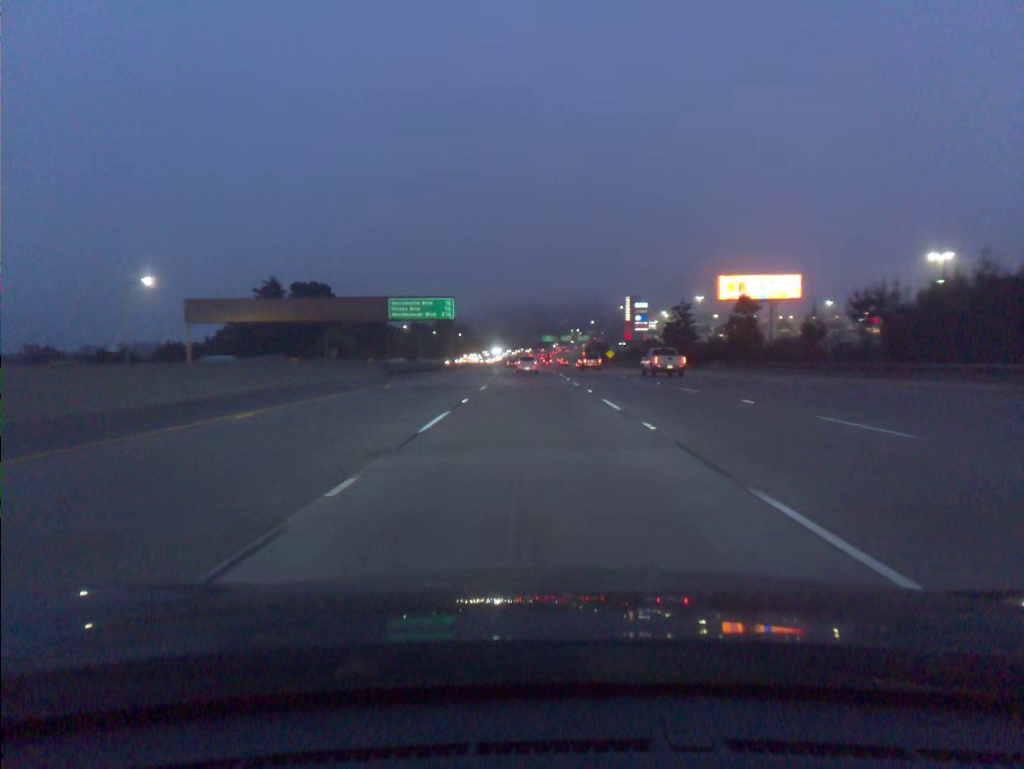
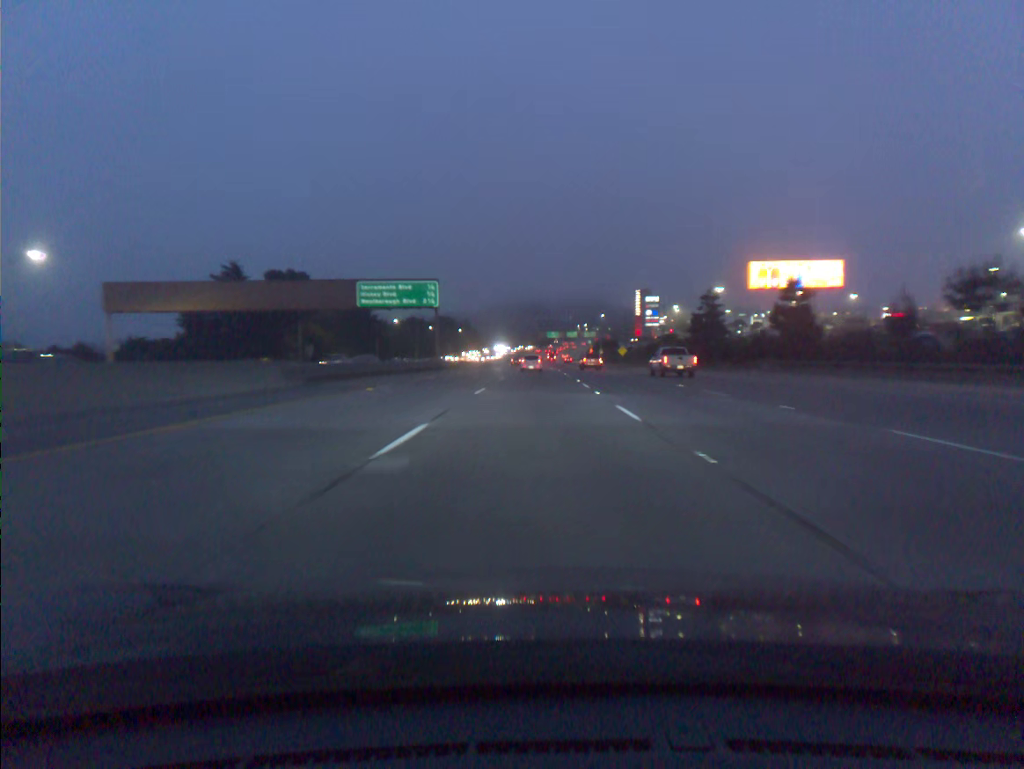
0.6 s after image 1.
(-0.1, +17.8) m; 0°
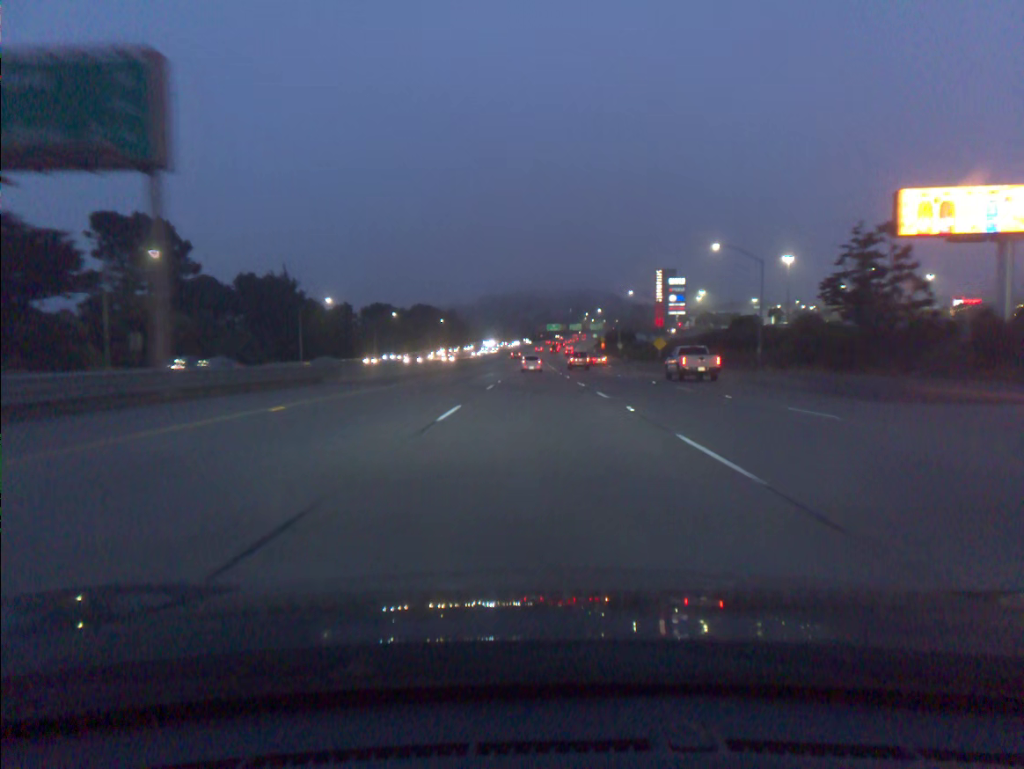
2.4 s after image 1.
(-0.1, +53.7) m; 0°
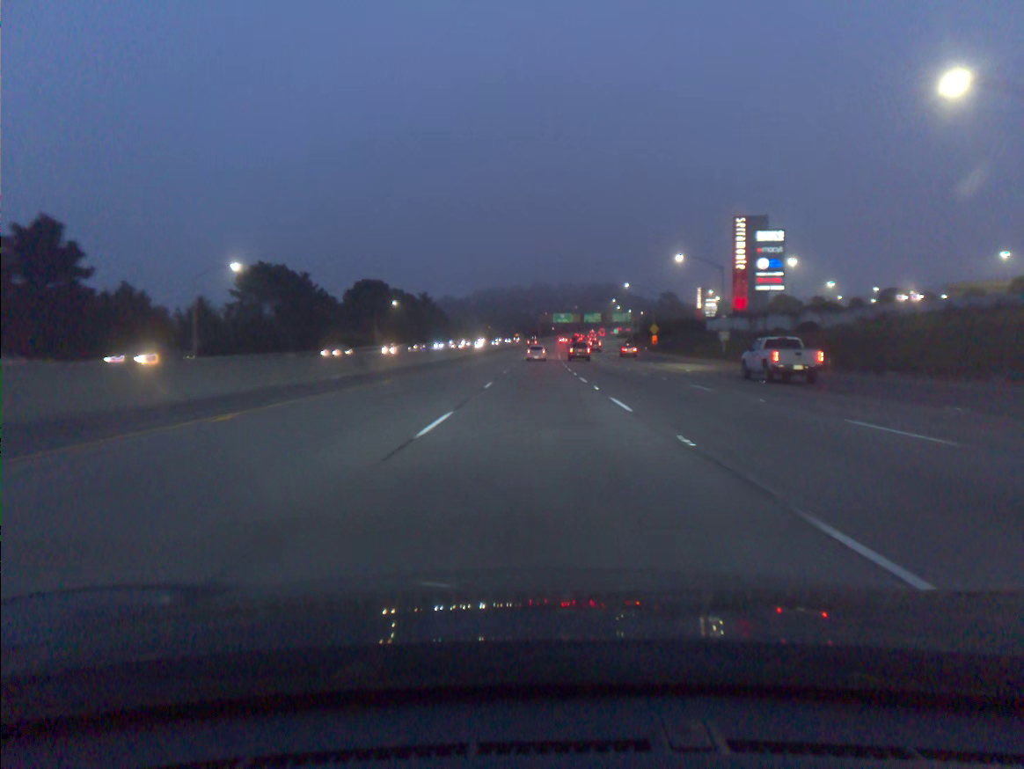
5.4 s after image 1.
(-0.1, +90.5) m; 0°
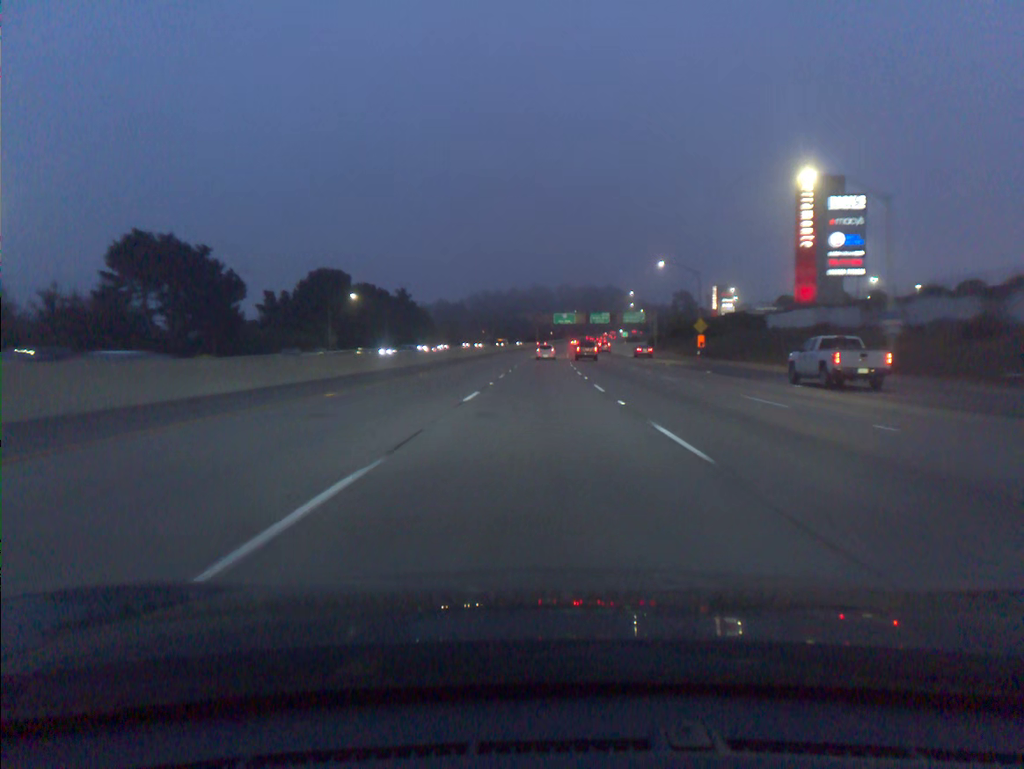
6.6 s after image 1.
(+0.1, +36.6) m; 0°
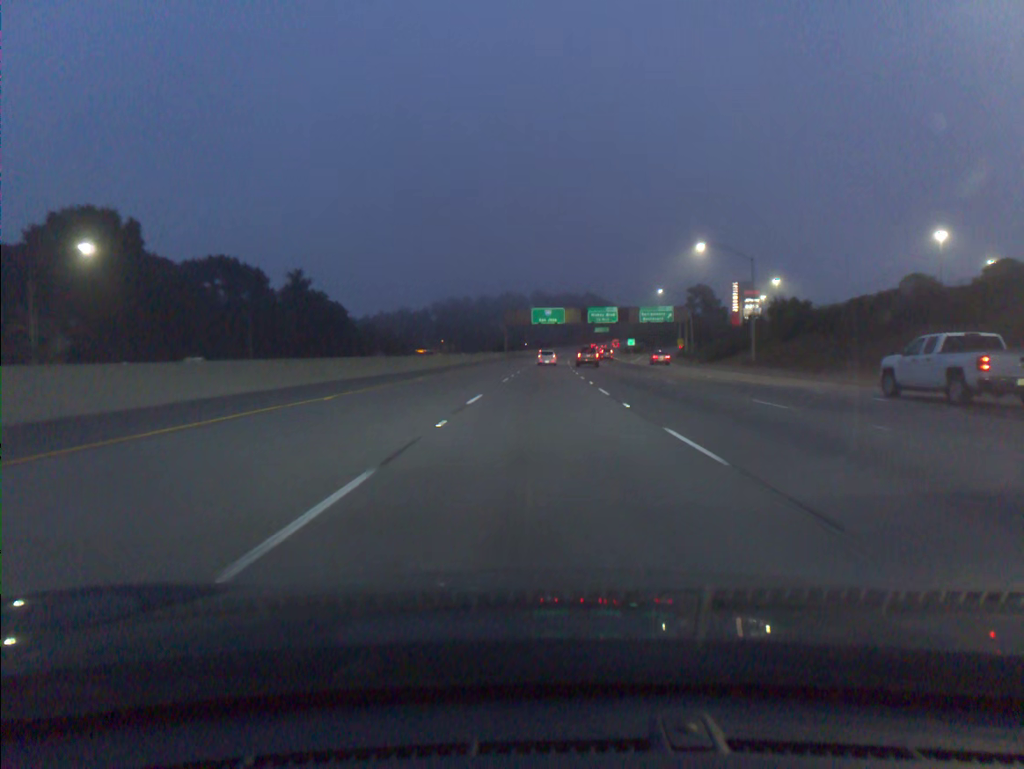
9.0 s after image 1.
(+1.0, +73.4) m; +2°
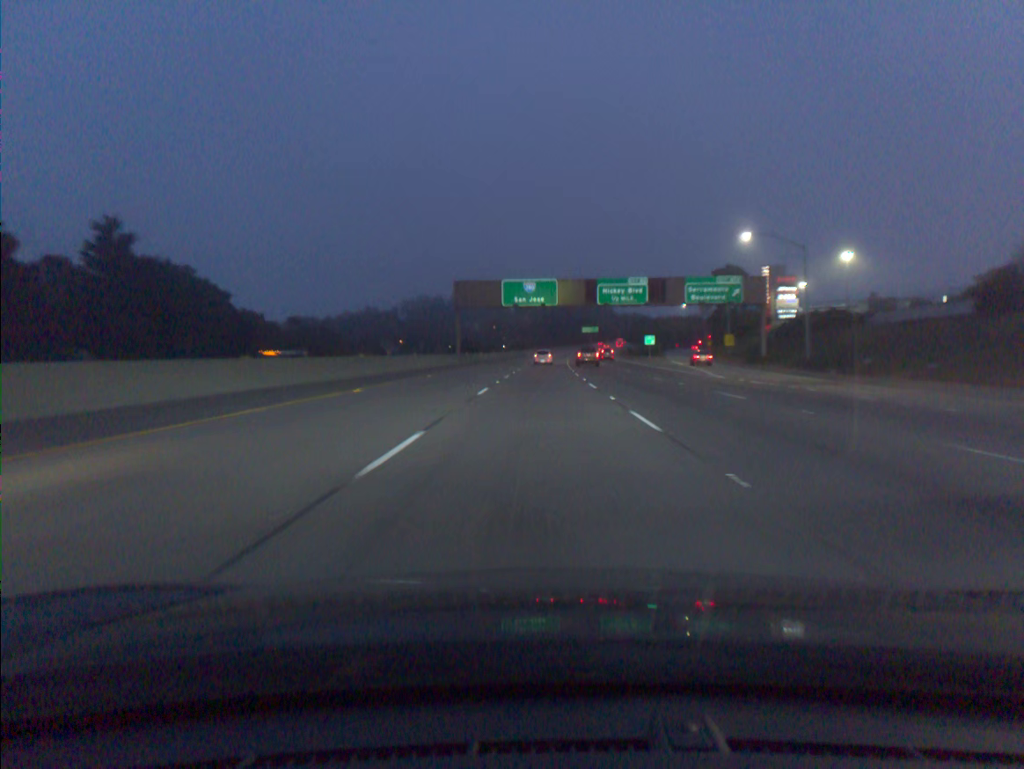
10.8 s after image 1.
(+0.8, +54.8) m; +1°
